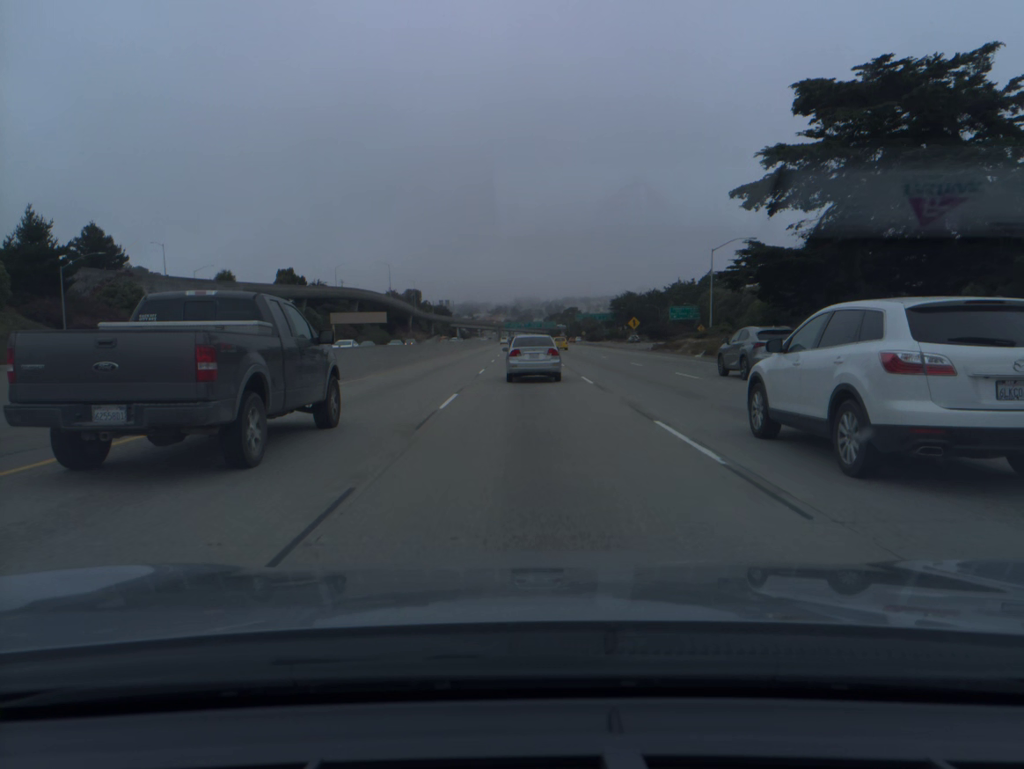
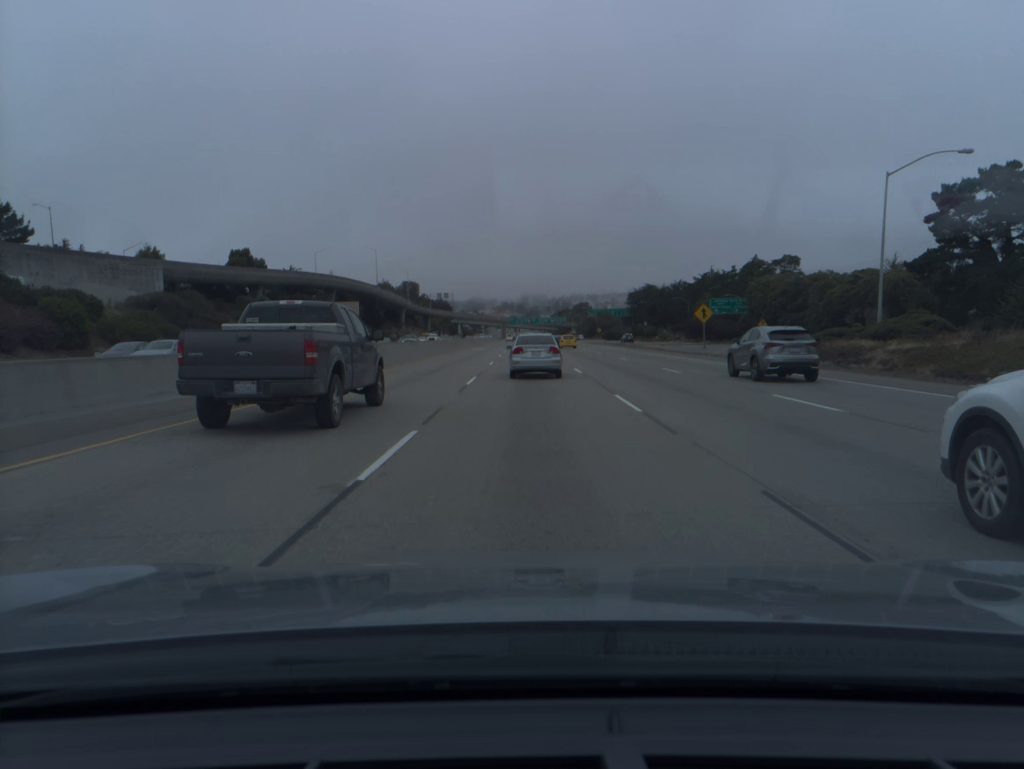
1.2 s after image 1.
(-0.2, +37.1) m; 0°
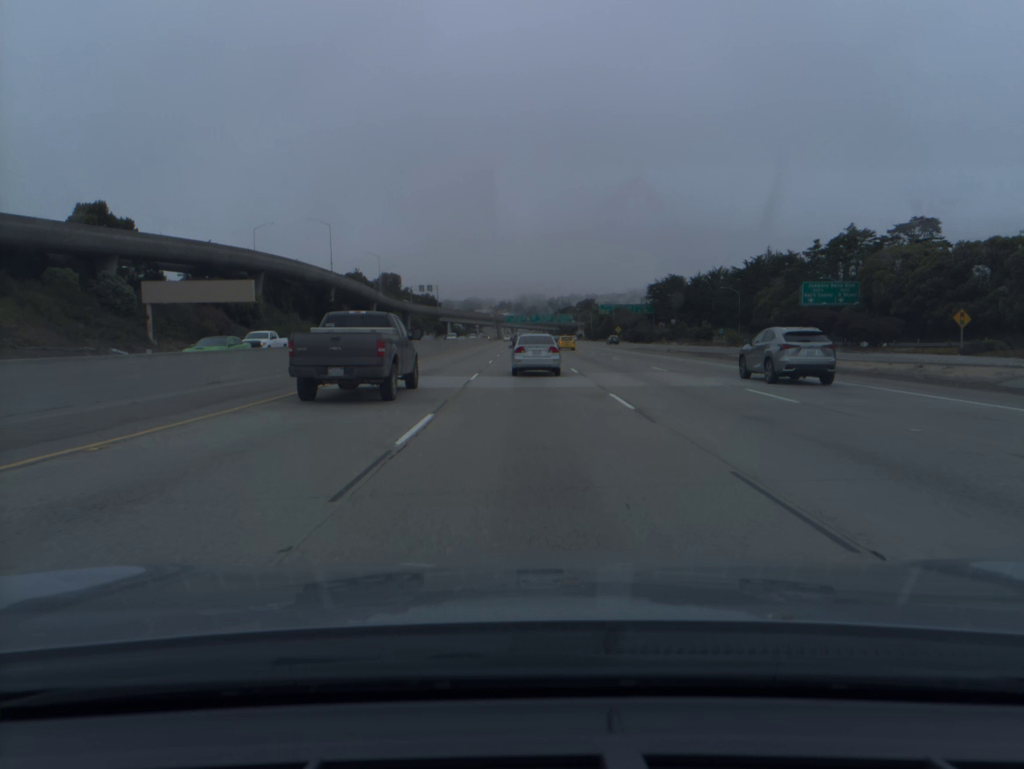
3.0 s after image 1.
(0.0, +56.0) m; 0°
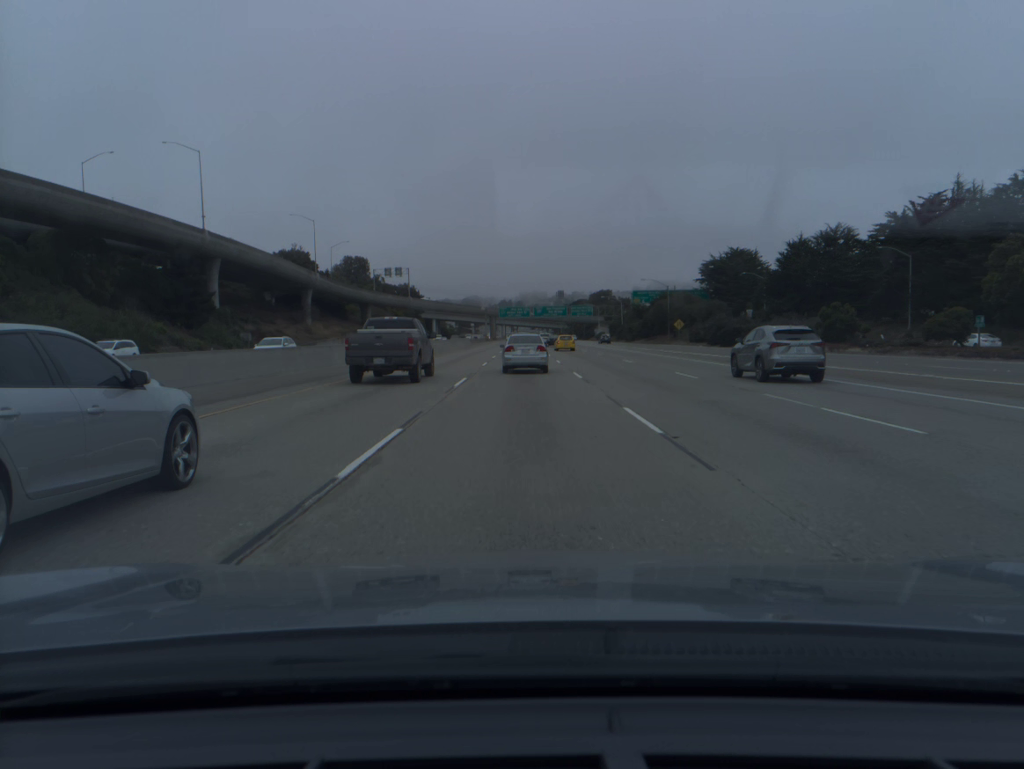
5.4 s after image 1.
(0.0, +75.3) m; 0°
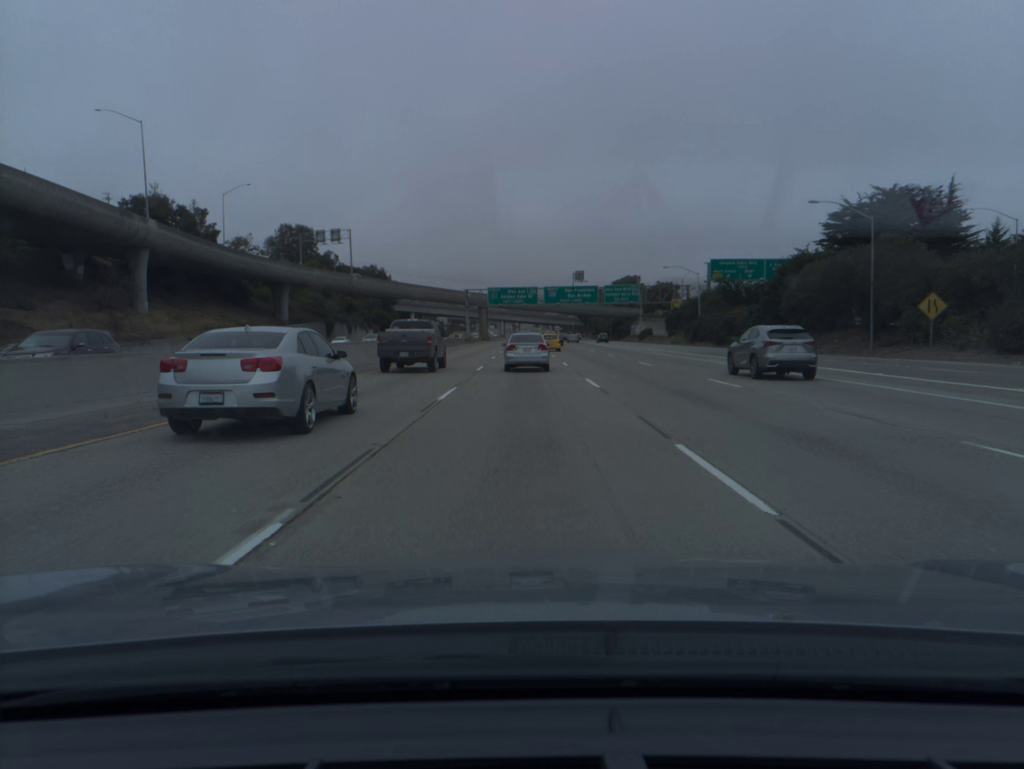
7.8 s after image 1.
(0.0, +76.0) m; 0°
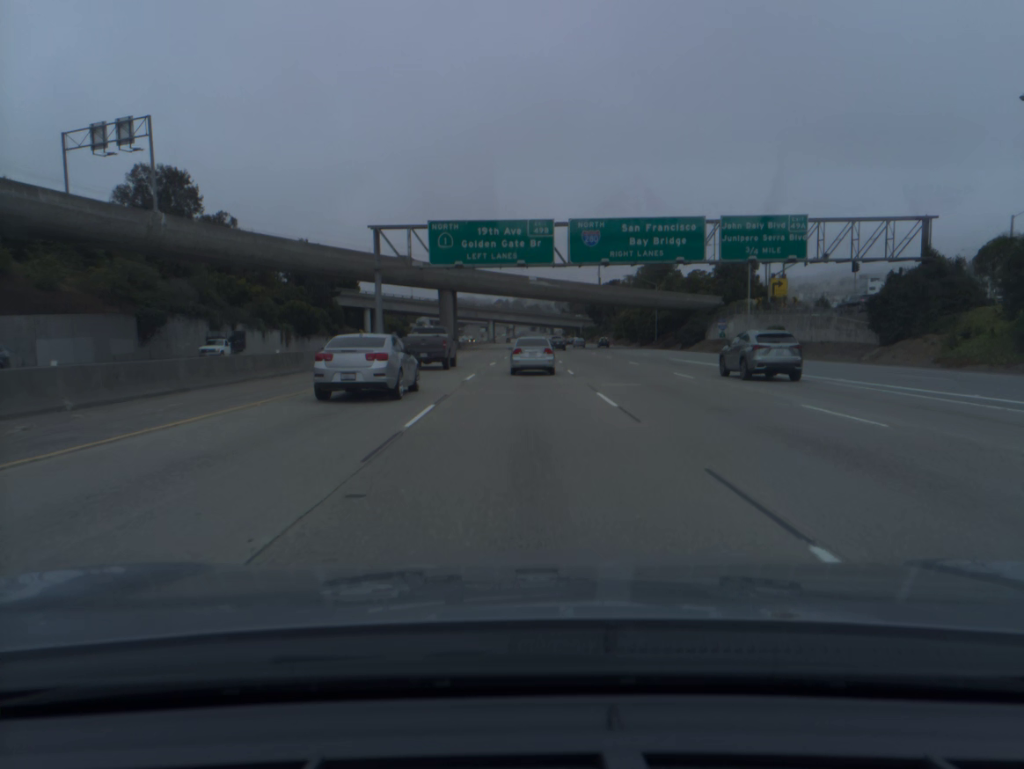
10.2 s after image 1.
(0.0, +75.9) m; 0°
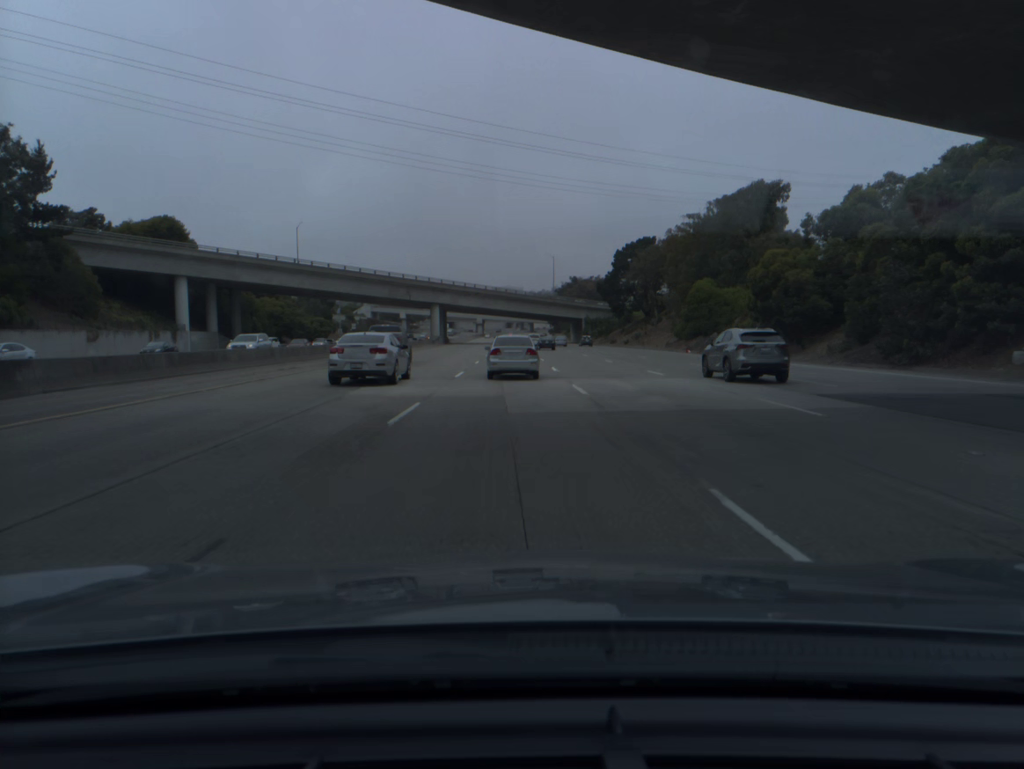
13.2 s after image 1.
(+1.4, +98.7) m; +2°
